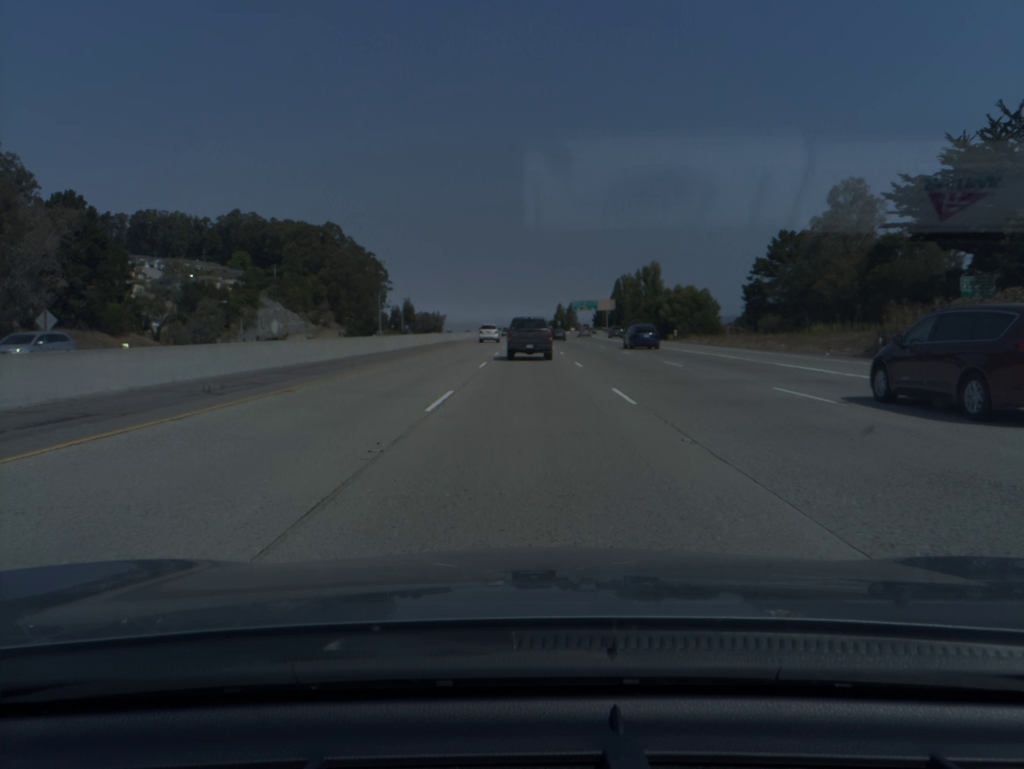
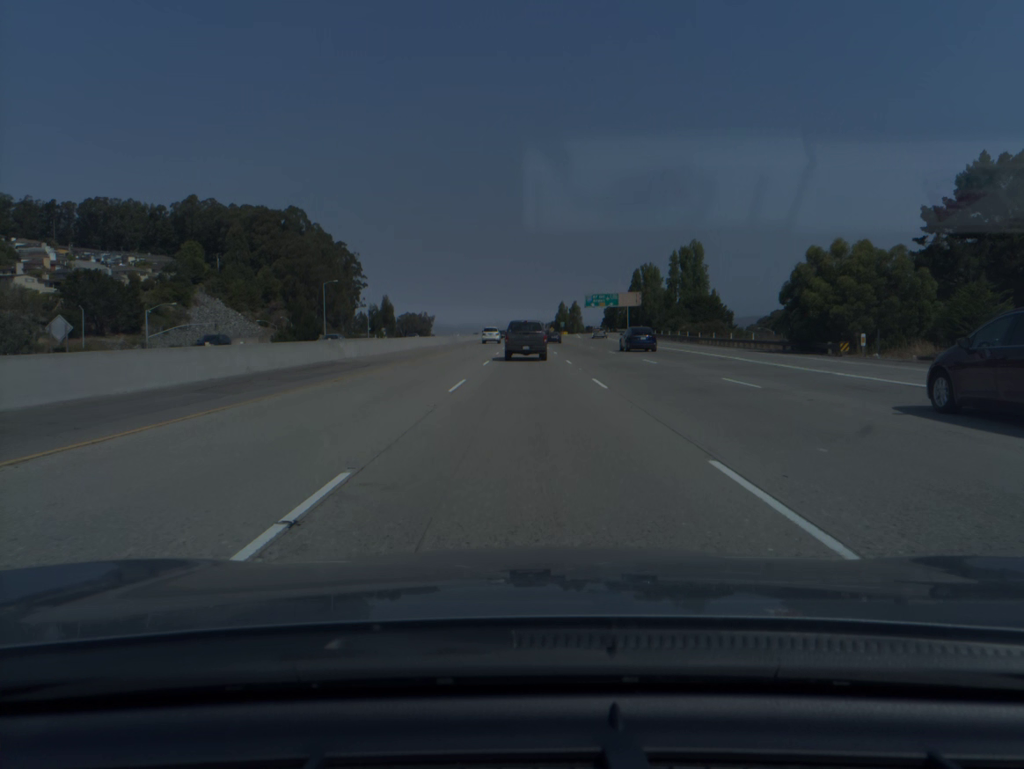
(+0.1, +54.0) m; 0°
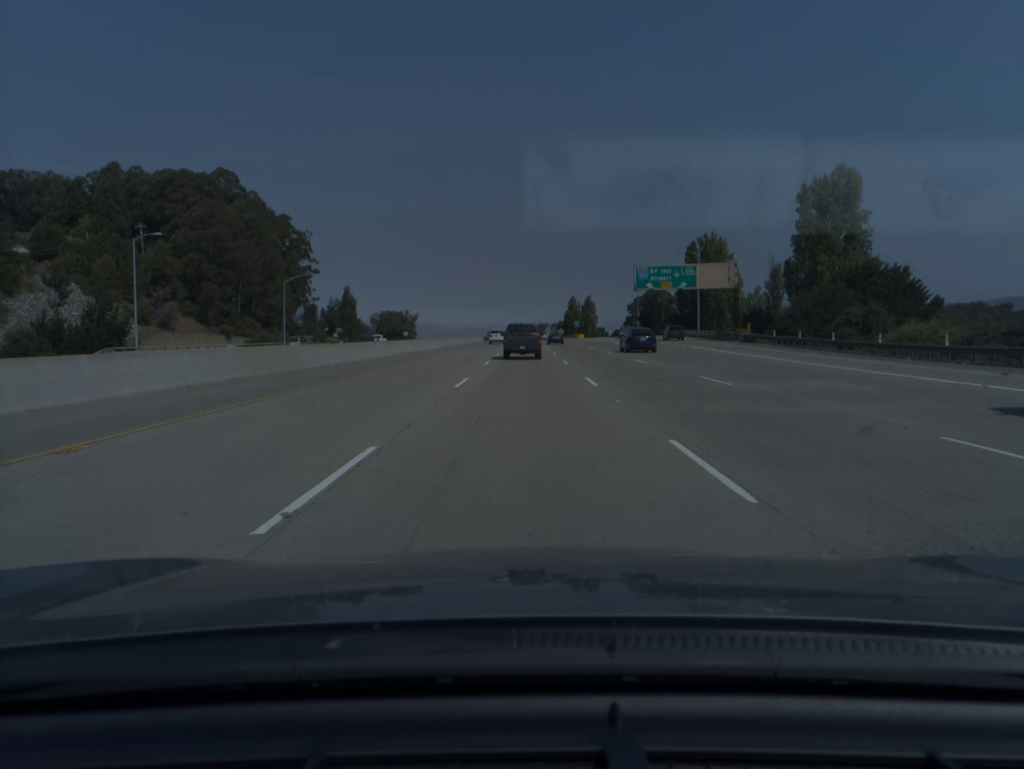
(0.0, +71.4) m; 0°
